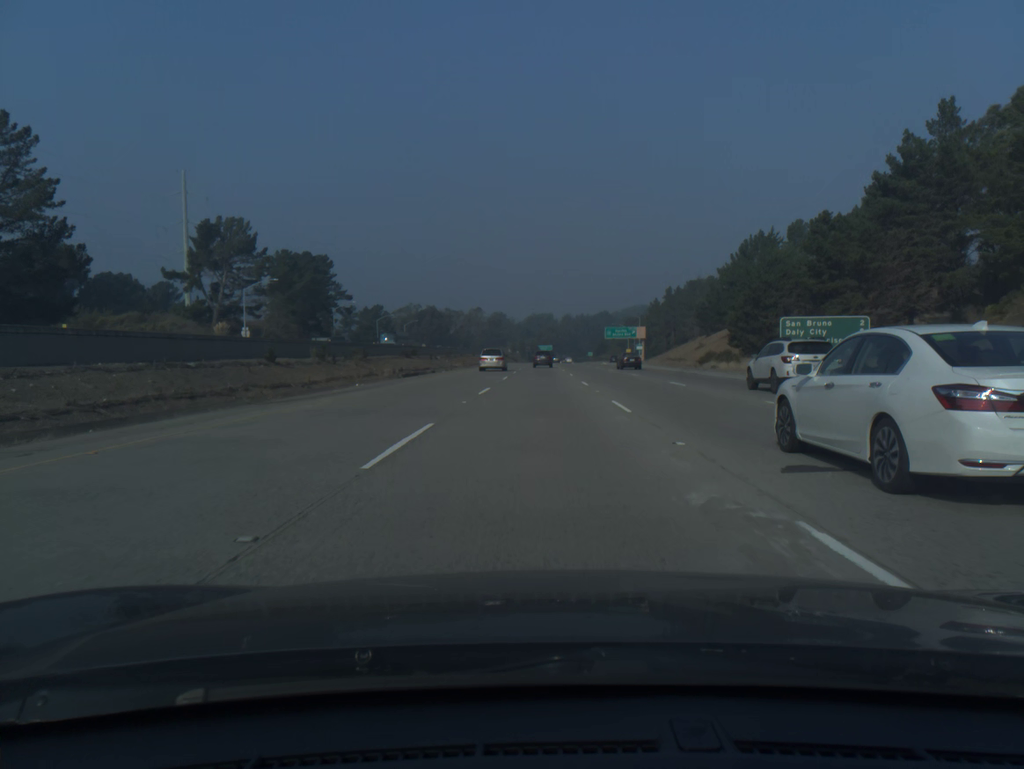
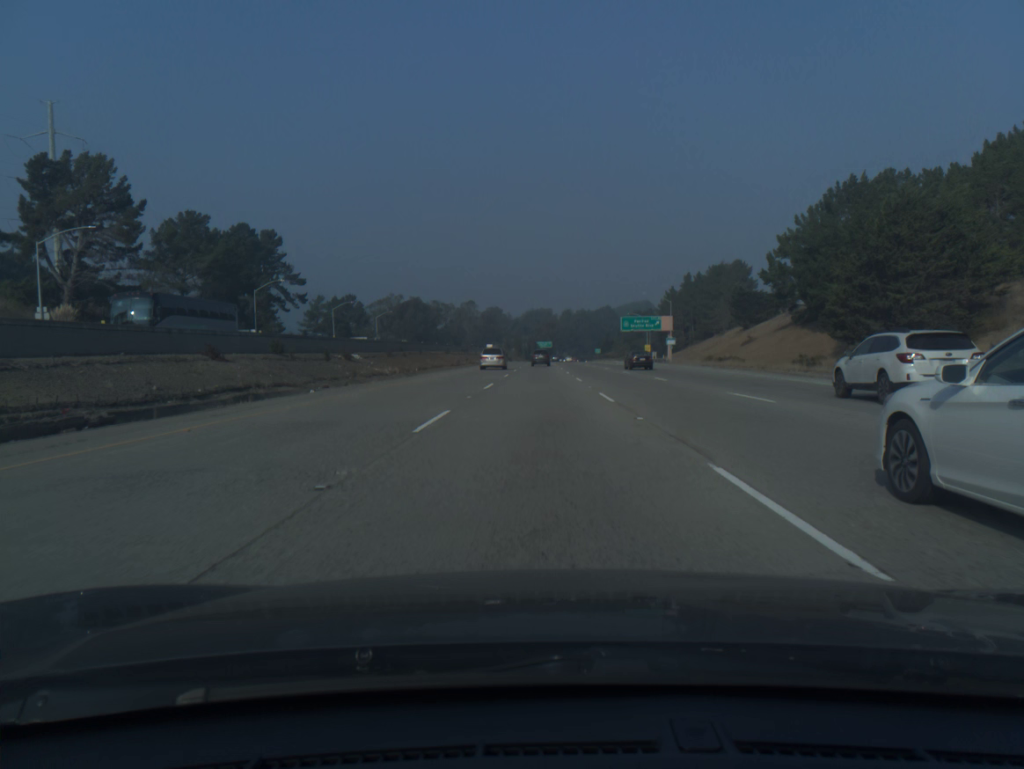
(0.0, +41.2) m; 0°
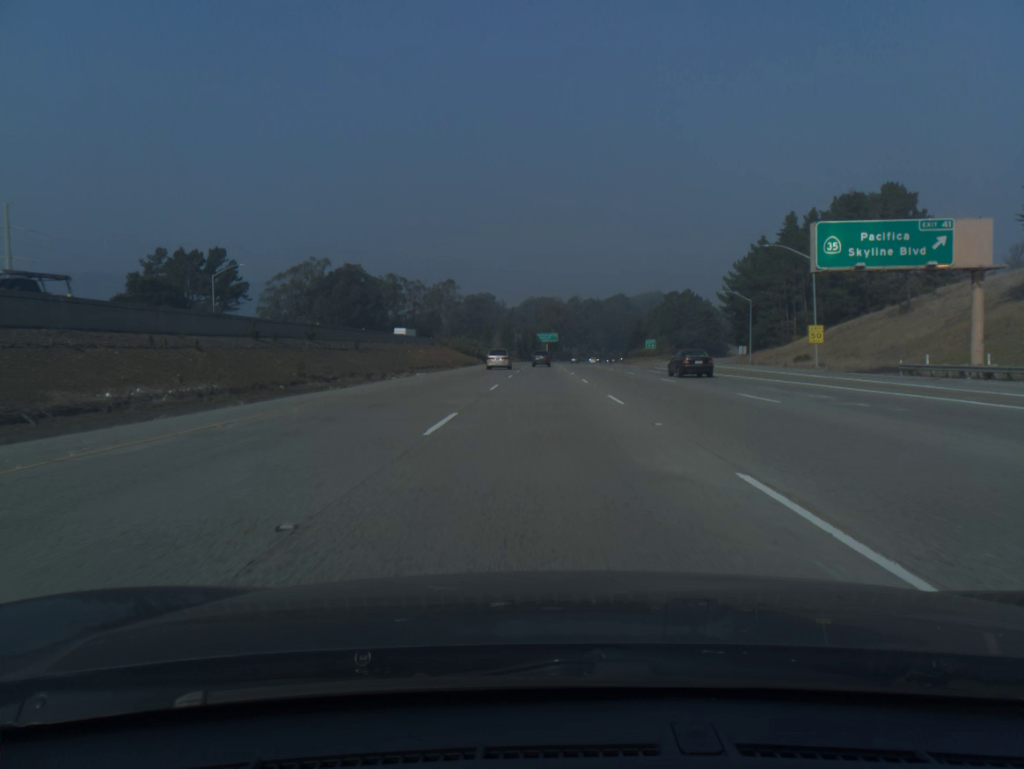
(-0.2, +102.7) m; 0°
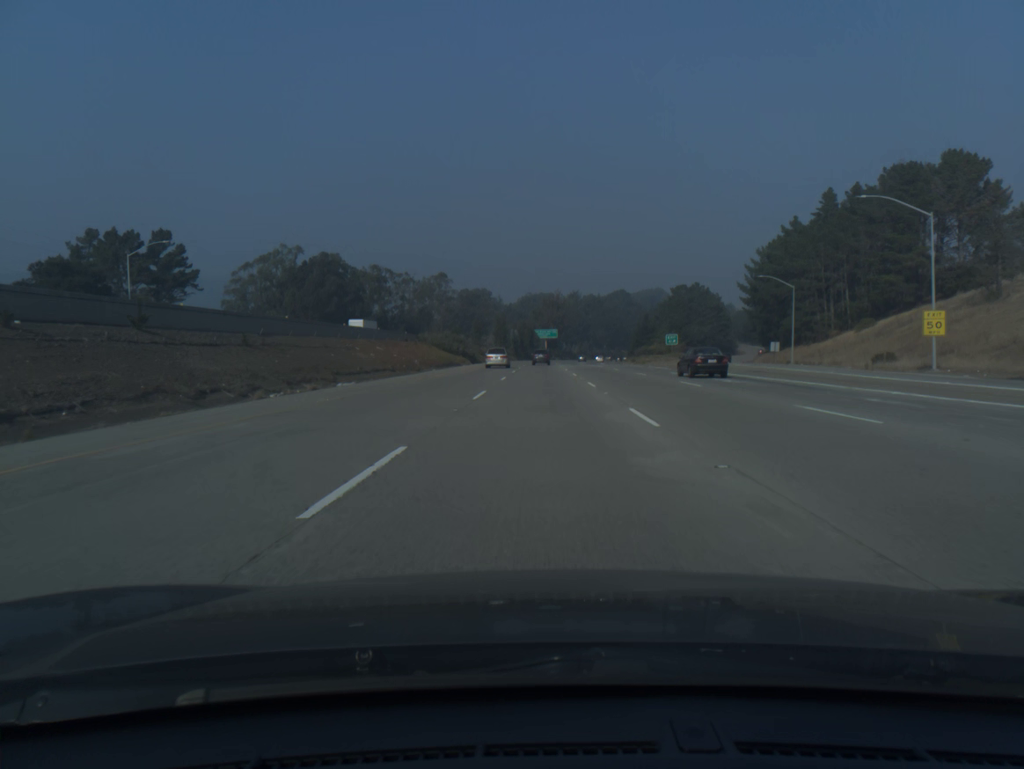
(0.0, +20.5) m; 0°
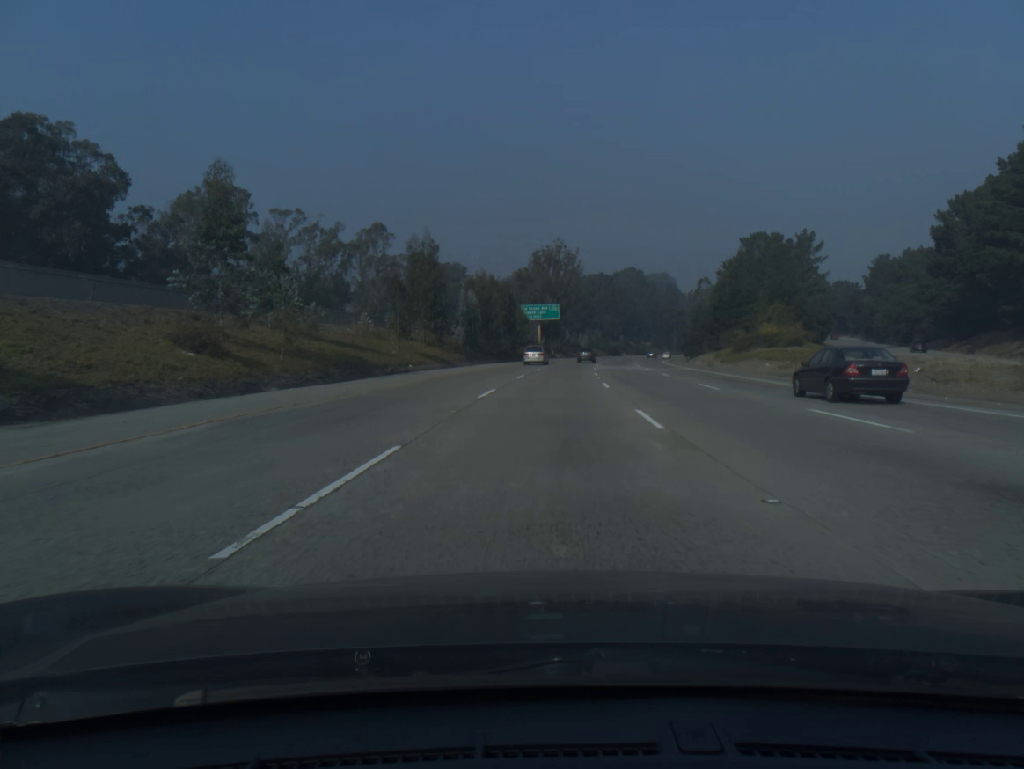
(+0.2, +102.5) m; 0°
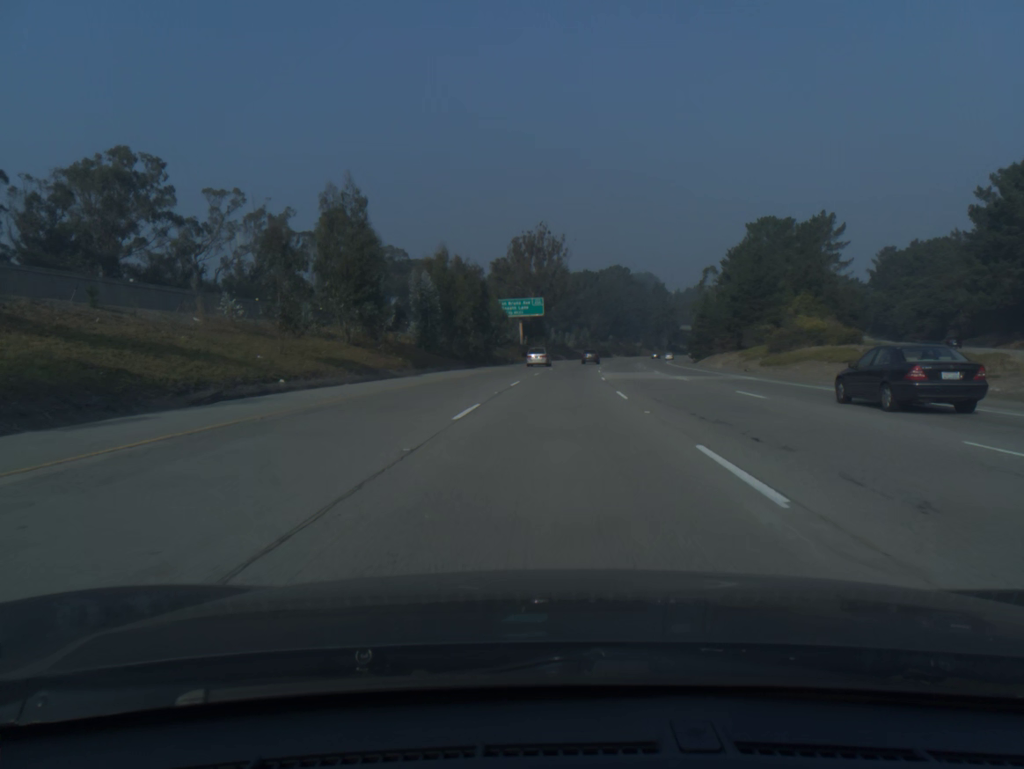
(+0.2, +20.5) m; +1°
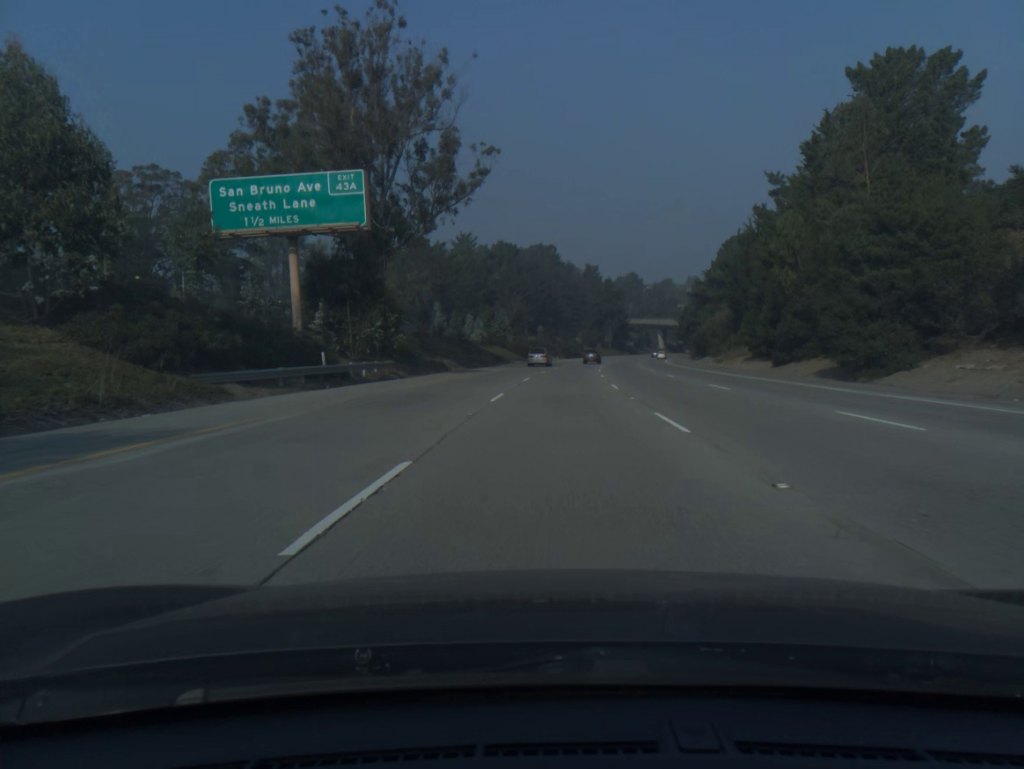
(+4.3, +82.1) m; +6°
